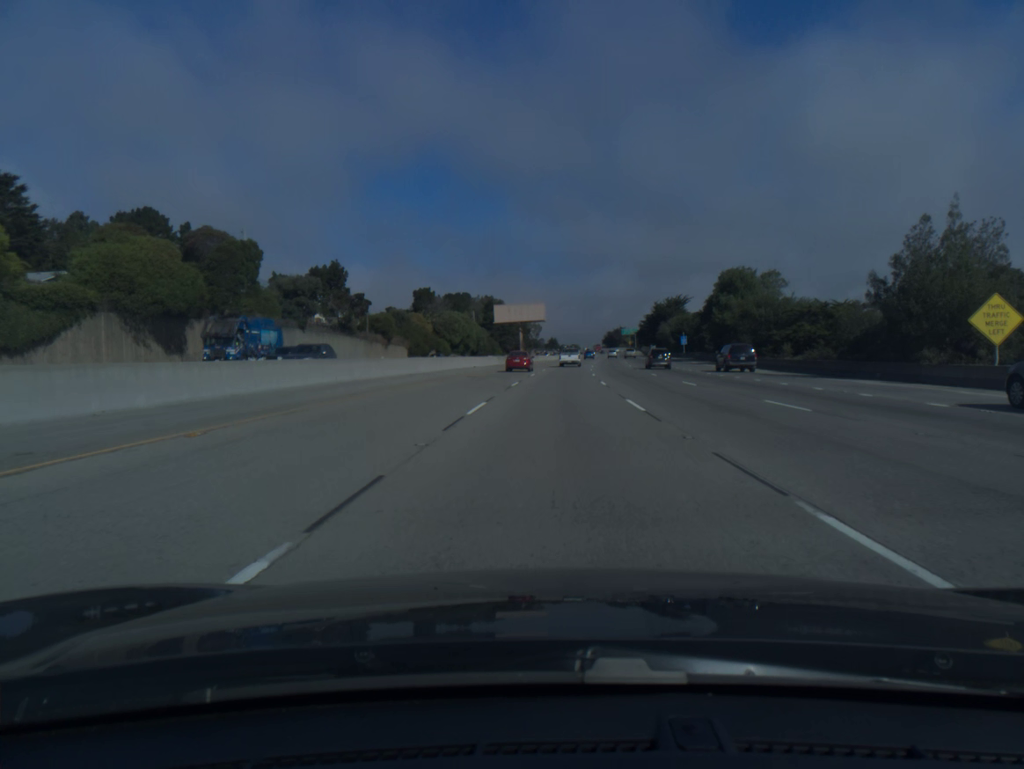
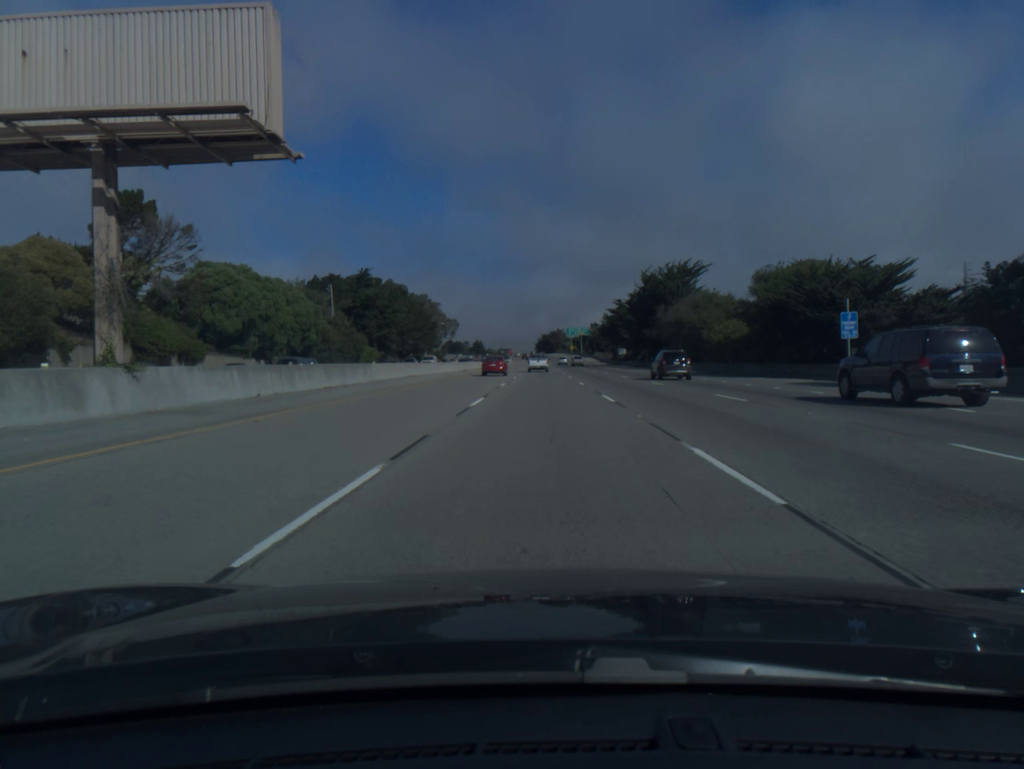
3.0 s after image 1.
(+5.1, +98.1) m; +5°
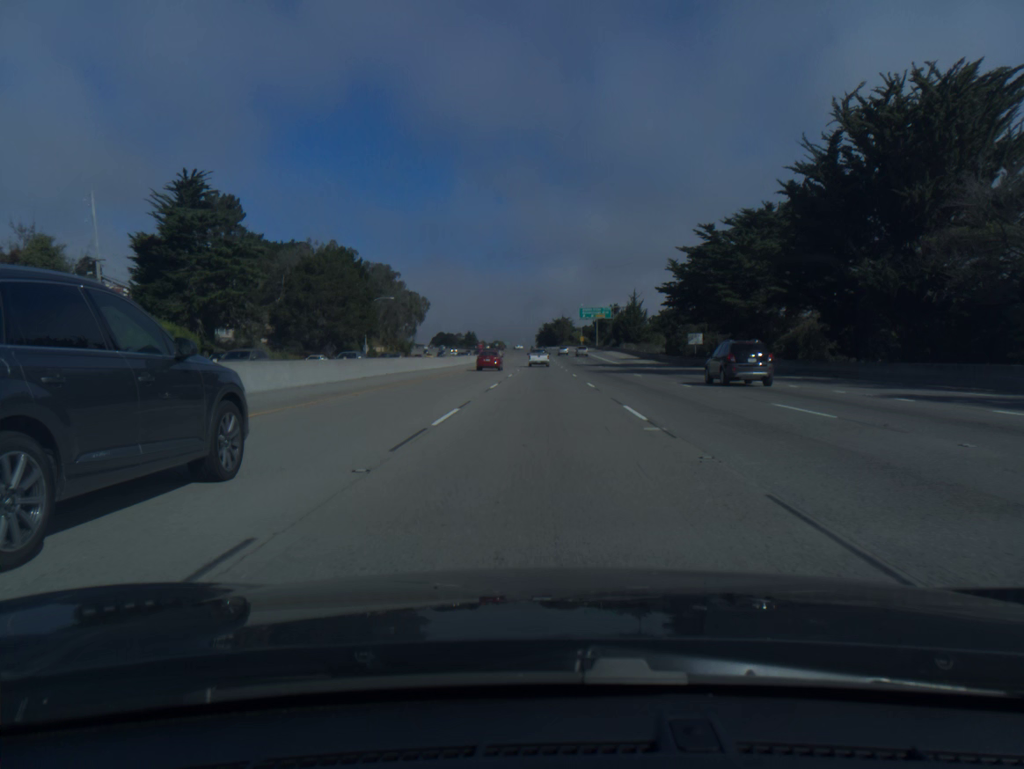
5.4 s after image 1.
(+0.2, +79.6) m; 0°
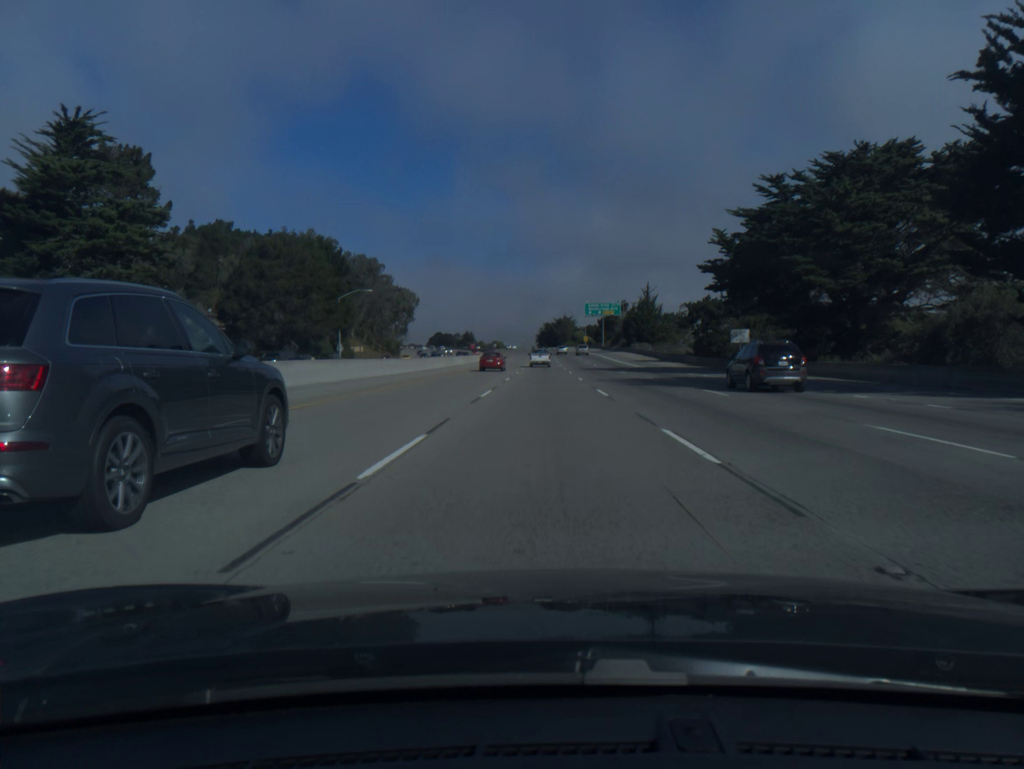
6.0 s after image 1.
(0.0, +20.0) m; 0°
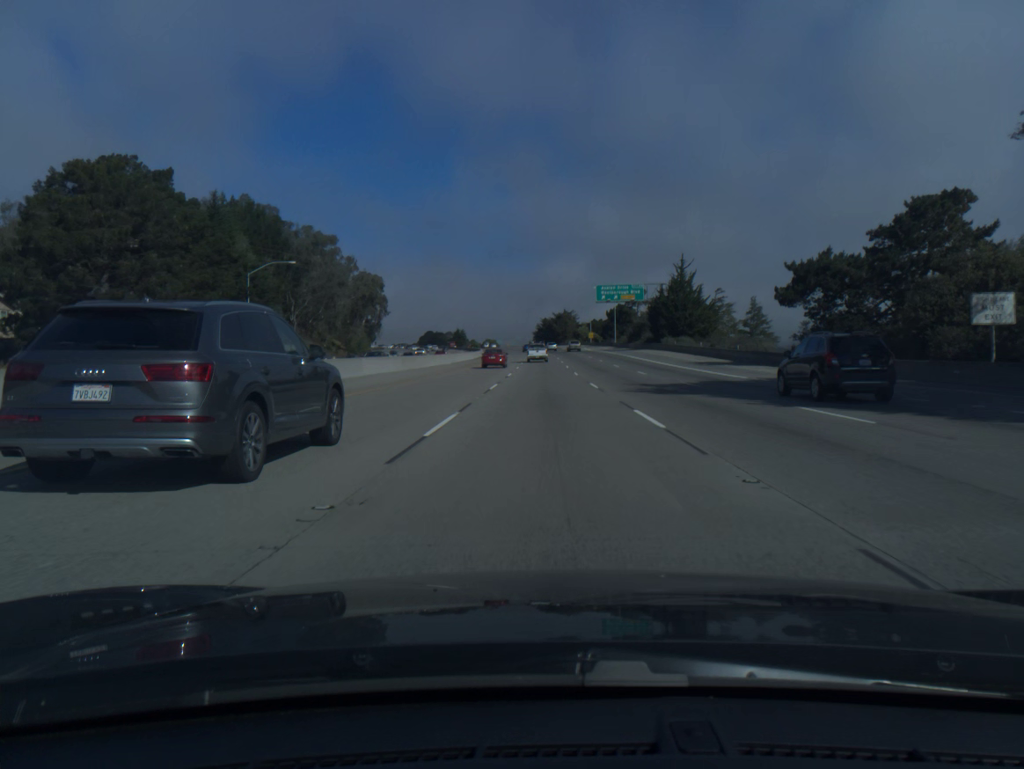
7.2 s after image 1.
(0.0, +39.9) m; 0°
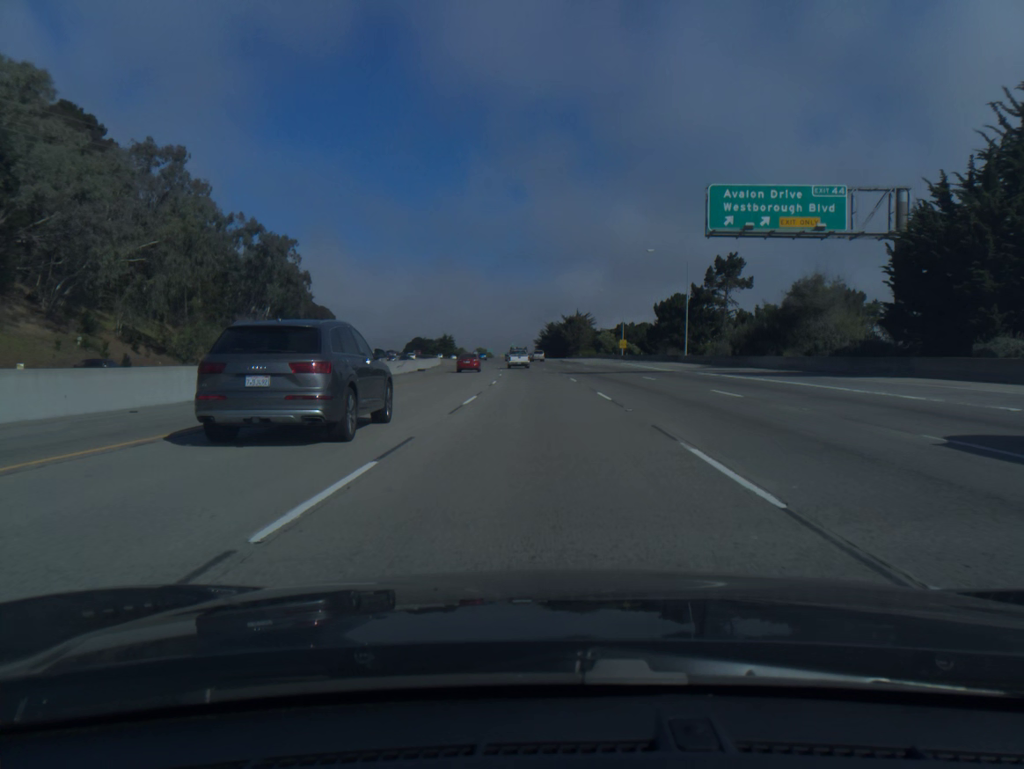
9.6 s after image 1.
(+0.1, +79.5) m; 0°
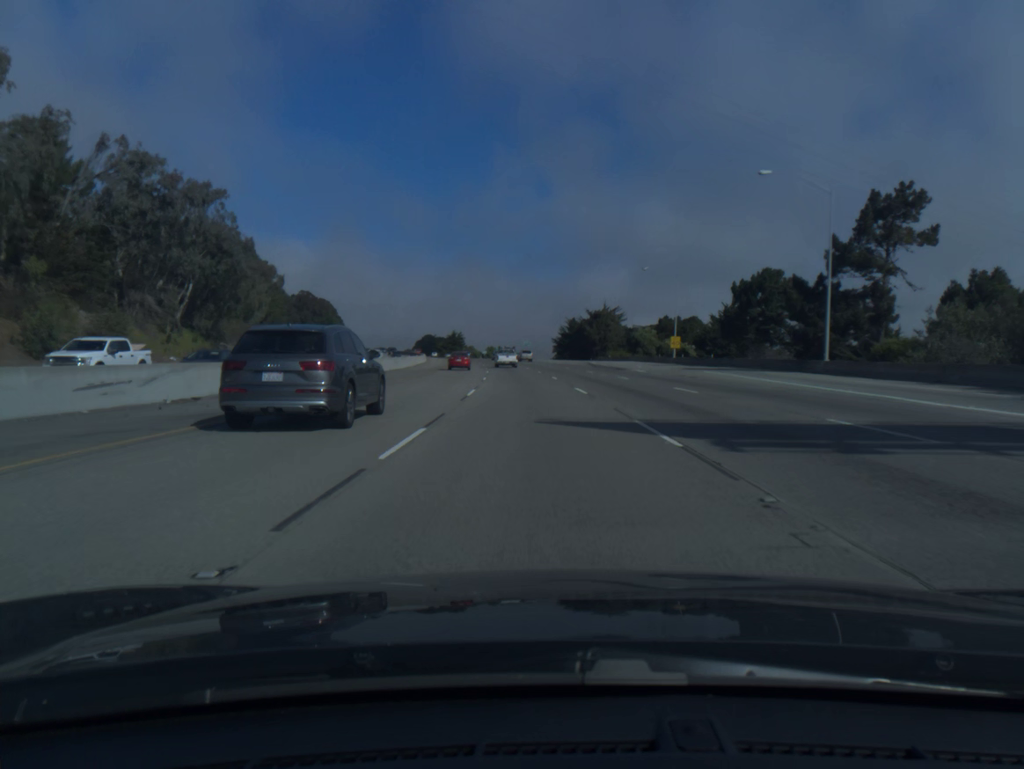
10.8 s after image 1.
(-0.4, +39.6) m; -1°
